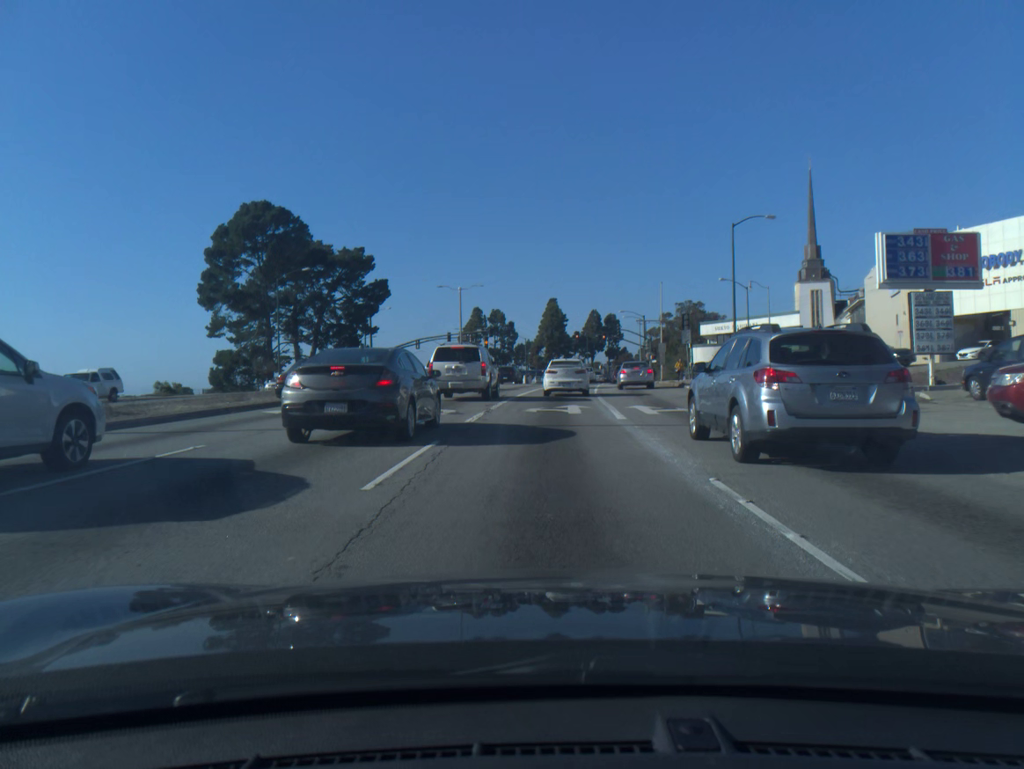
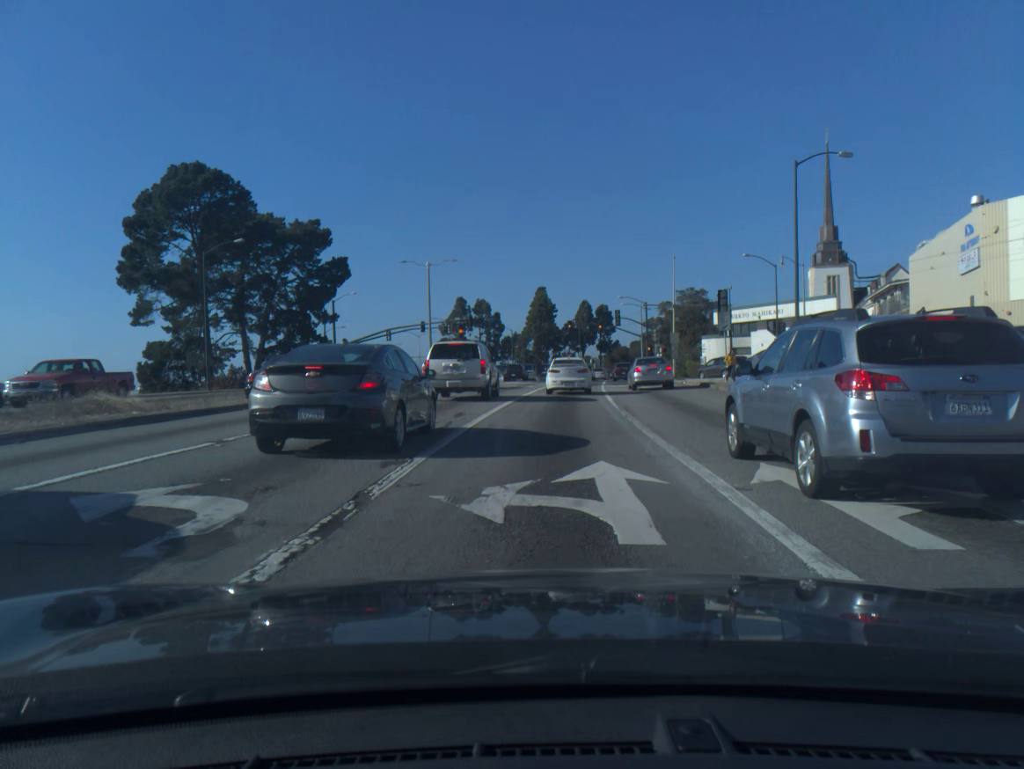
(+0.1, +13.7) m; +1°
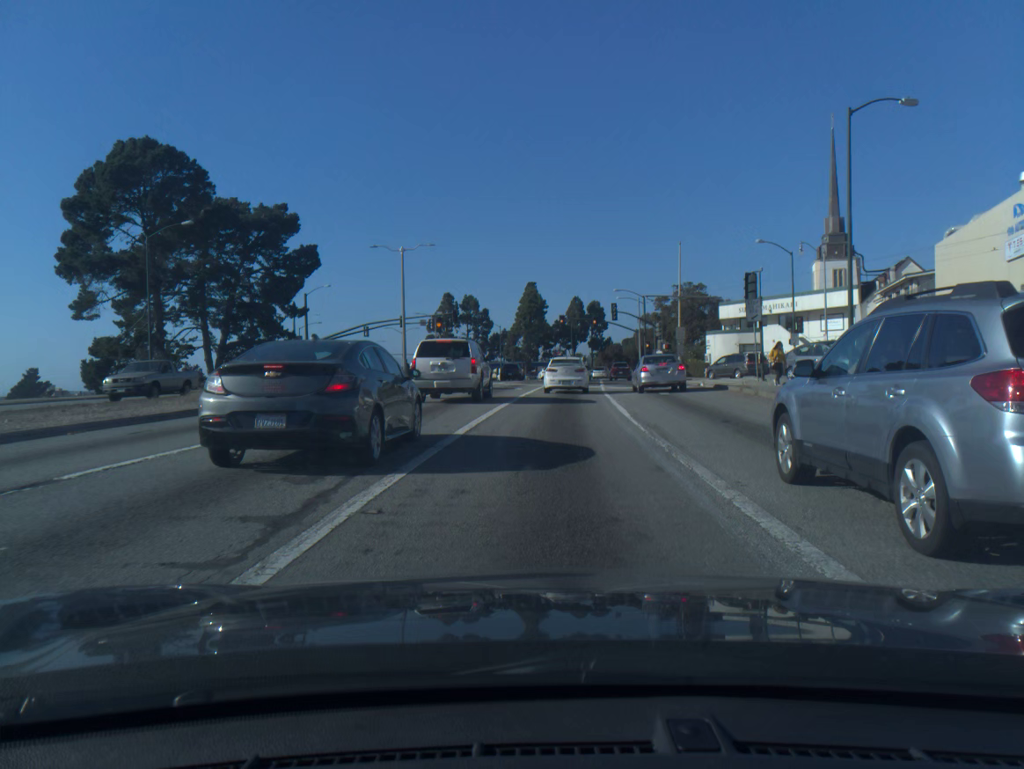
(0.0, +7.0) m; +1°
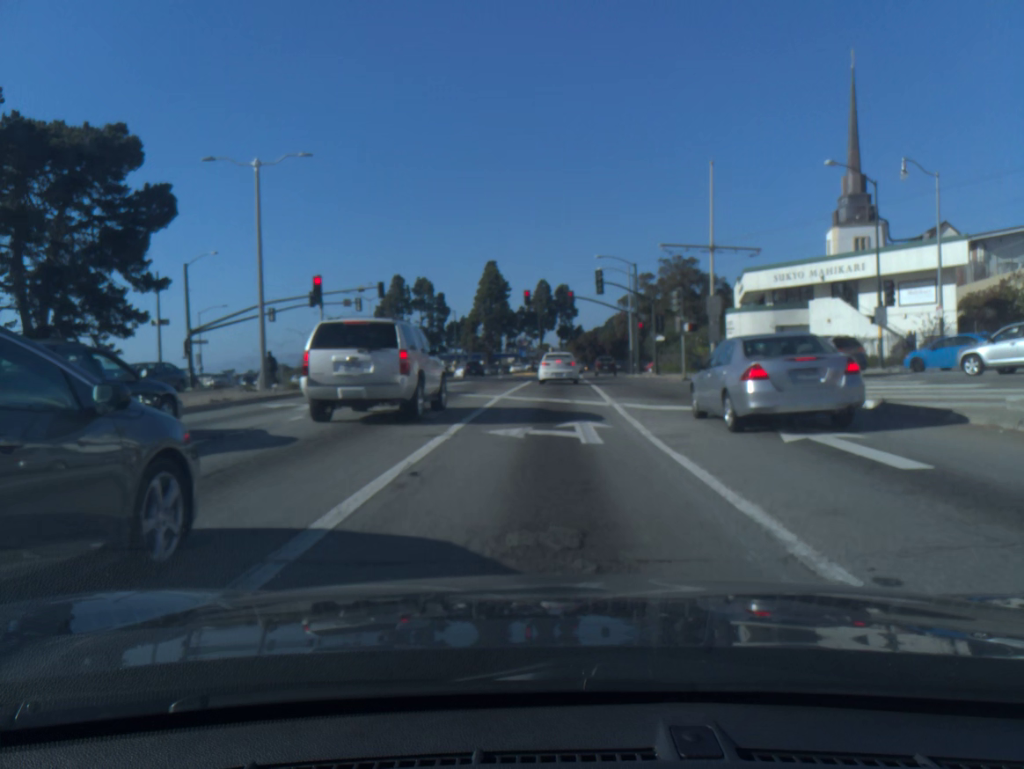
(+0.5, +21.0) m; +2°
